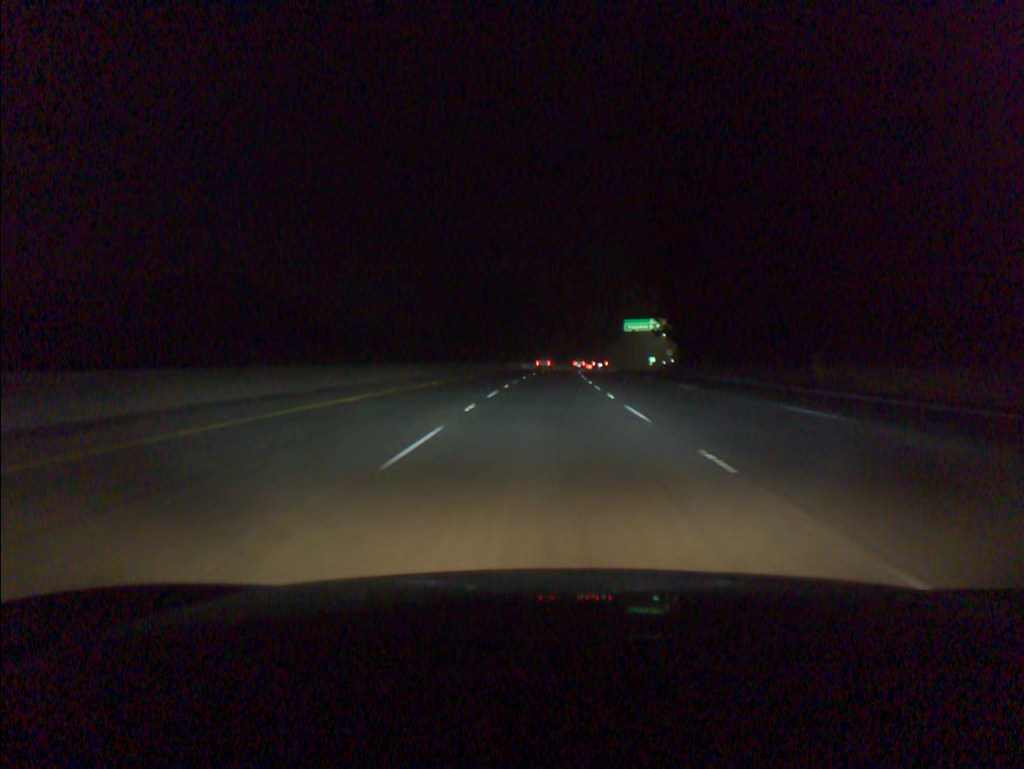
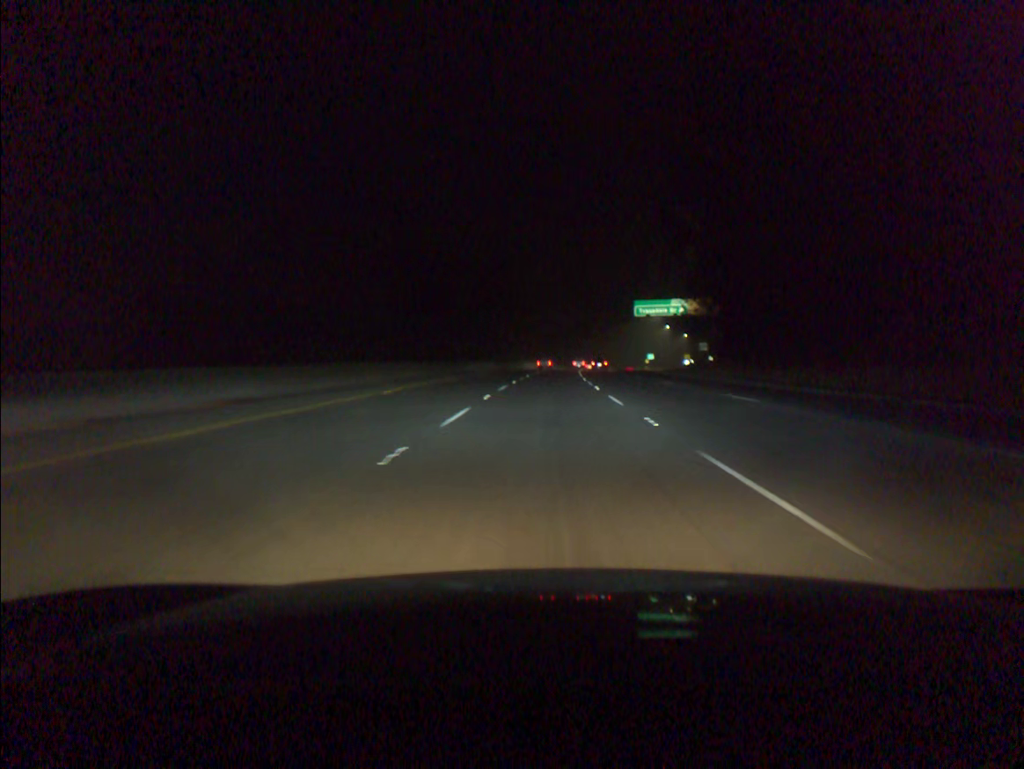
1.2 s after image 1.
(+0.5, +38.7) m; +1°
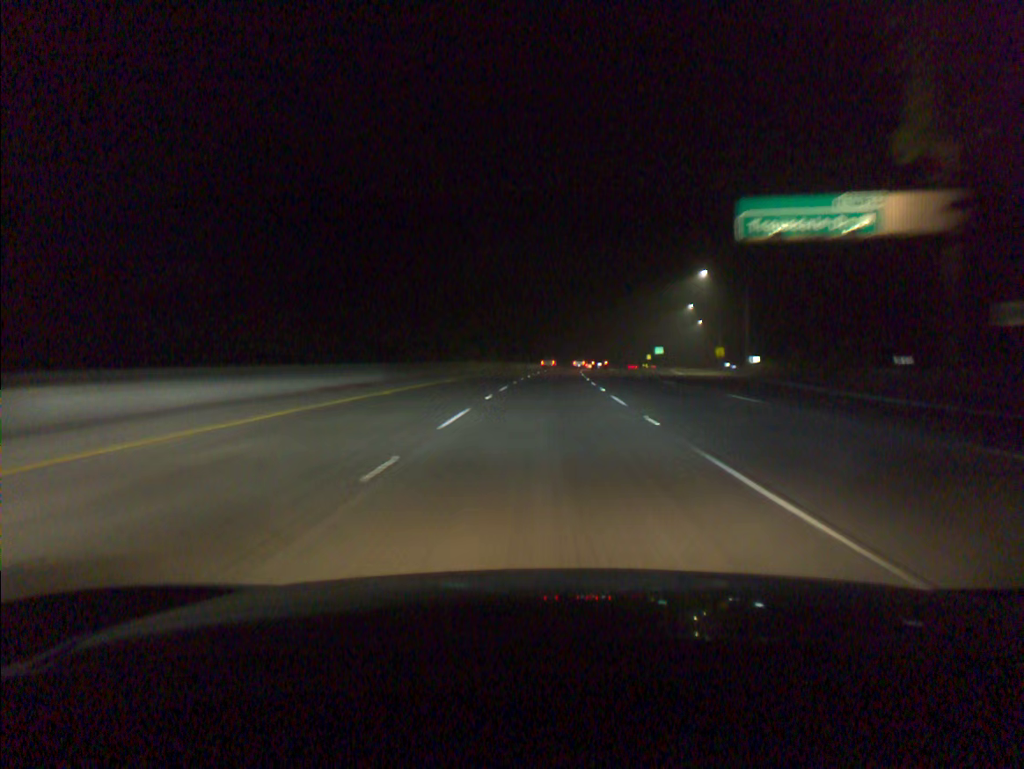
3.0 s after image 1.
(+1.0, +58.6) m; +2°
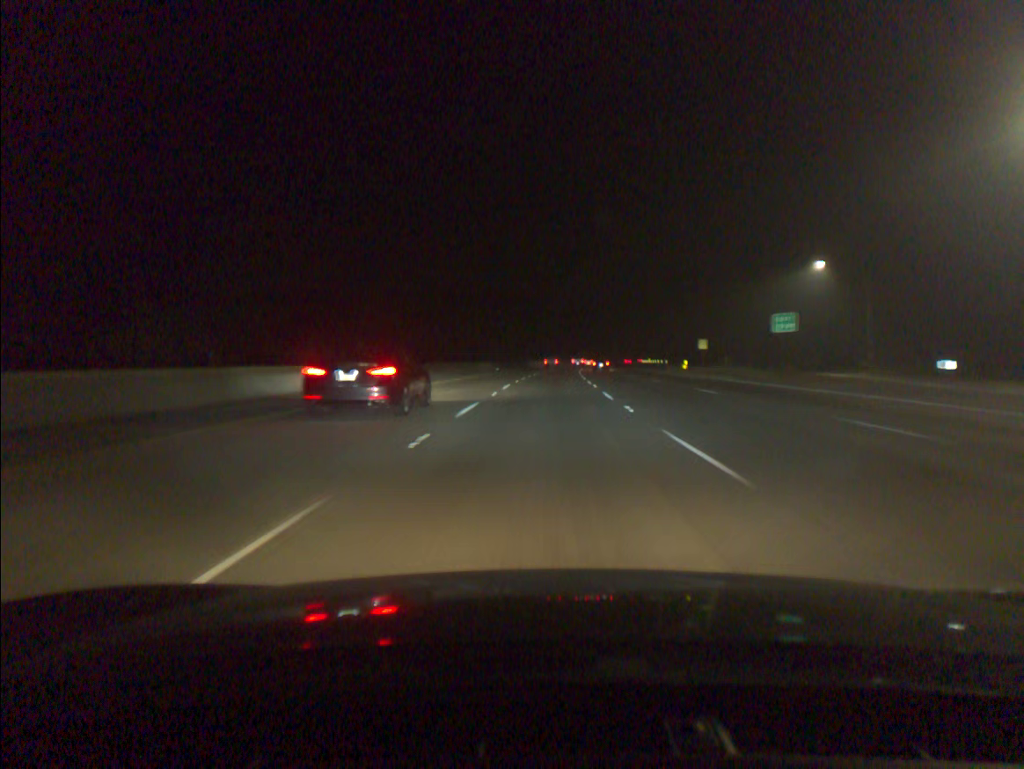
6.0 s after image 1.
(+3.4, +98.6) m; +4°
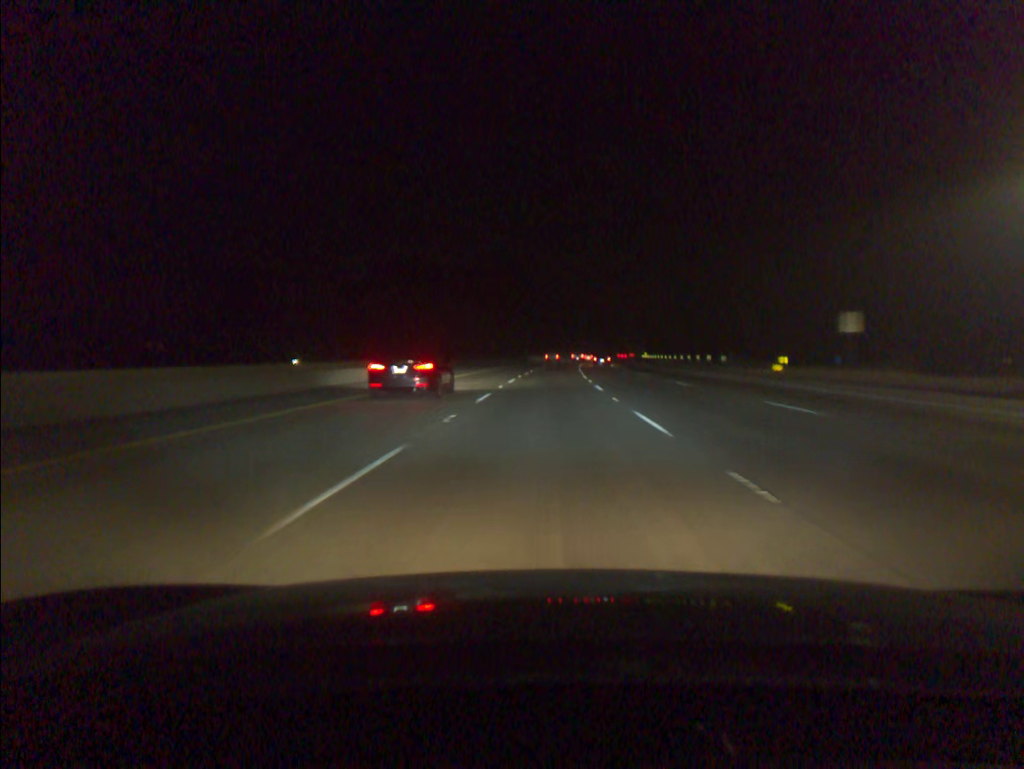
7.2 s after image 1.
(+0.6, +39.8) m; +2°
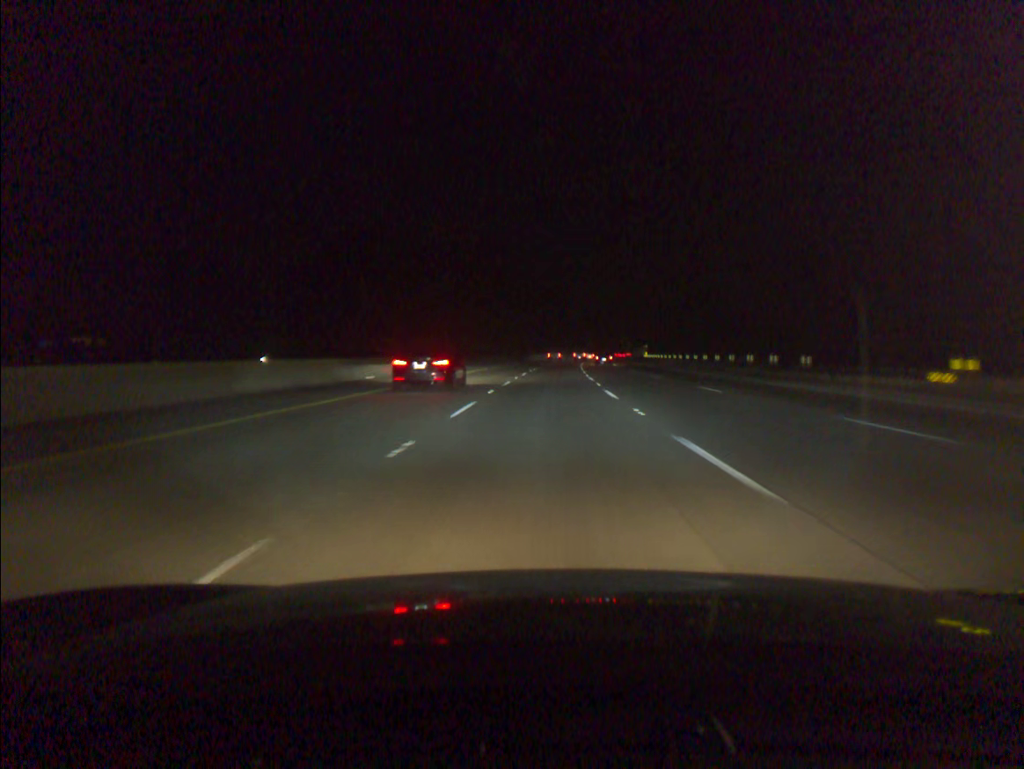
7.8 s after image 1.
(+0.1, +19.9) m; +1°
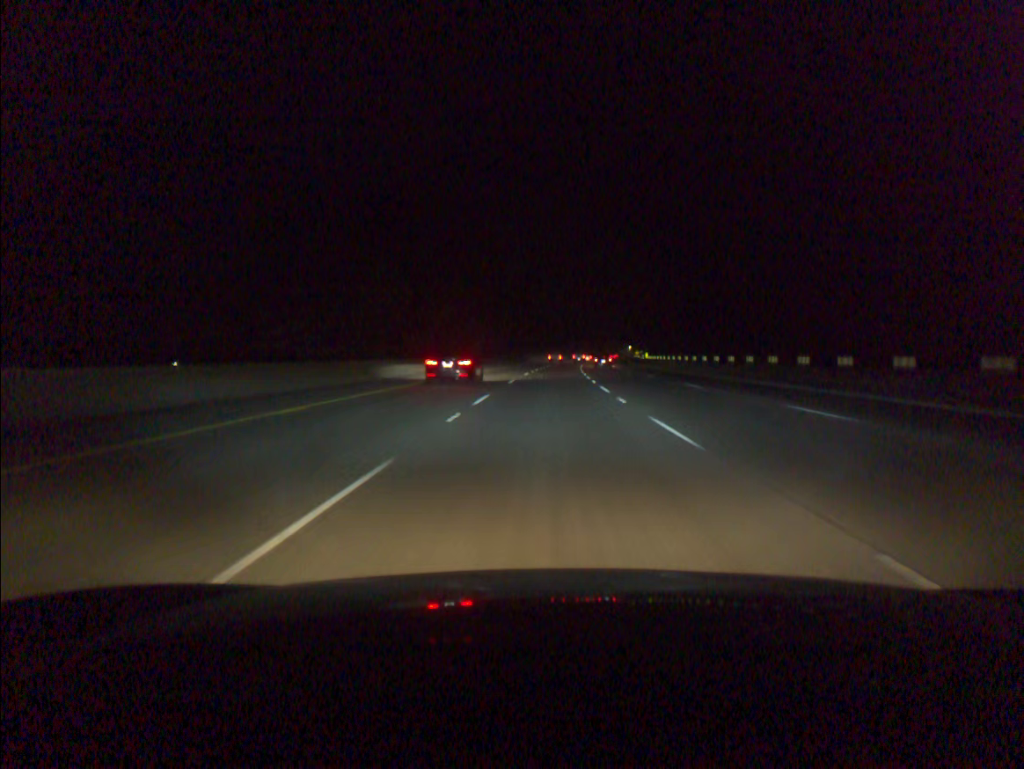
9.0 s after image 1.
(+0.6, +40.0) m; +2°
